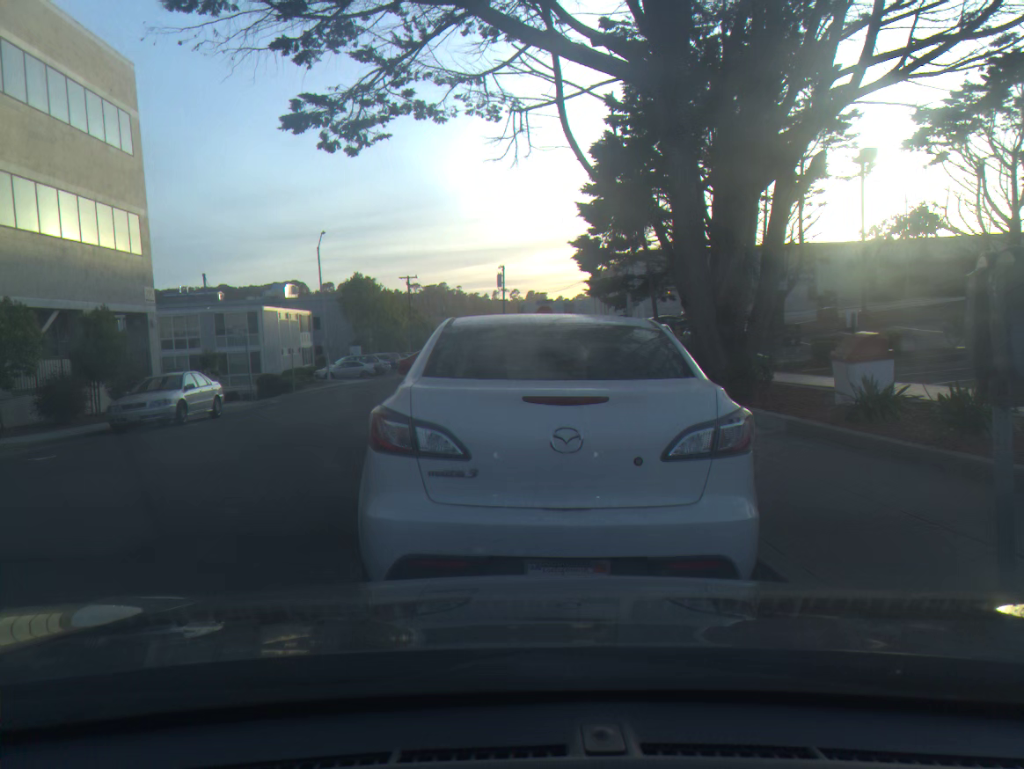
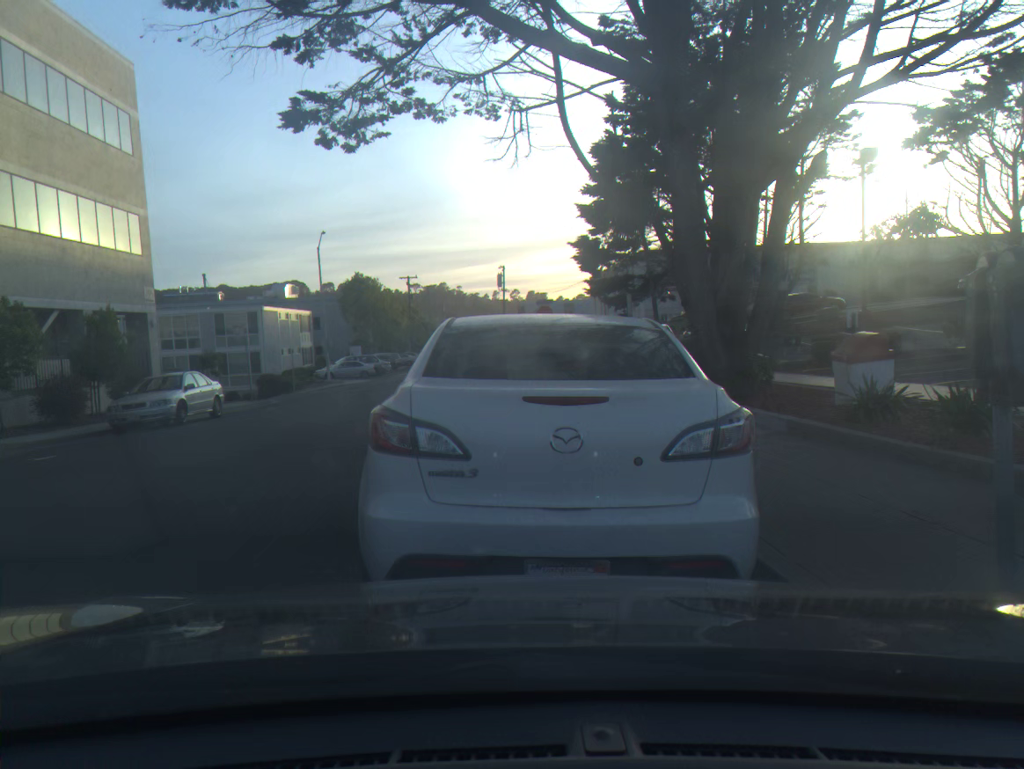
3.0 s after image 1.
(0.0, 0.0) m; 0°
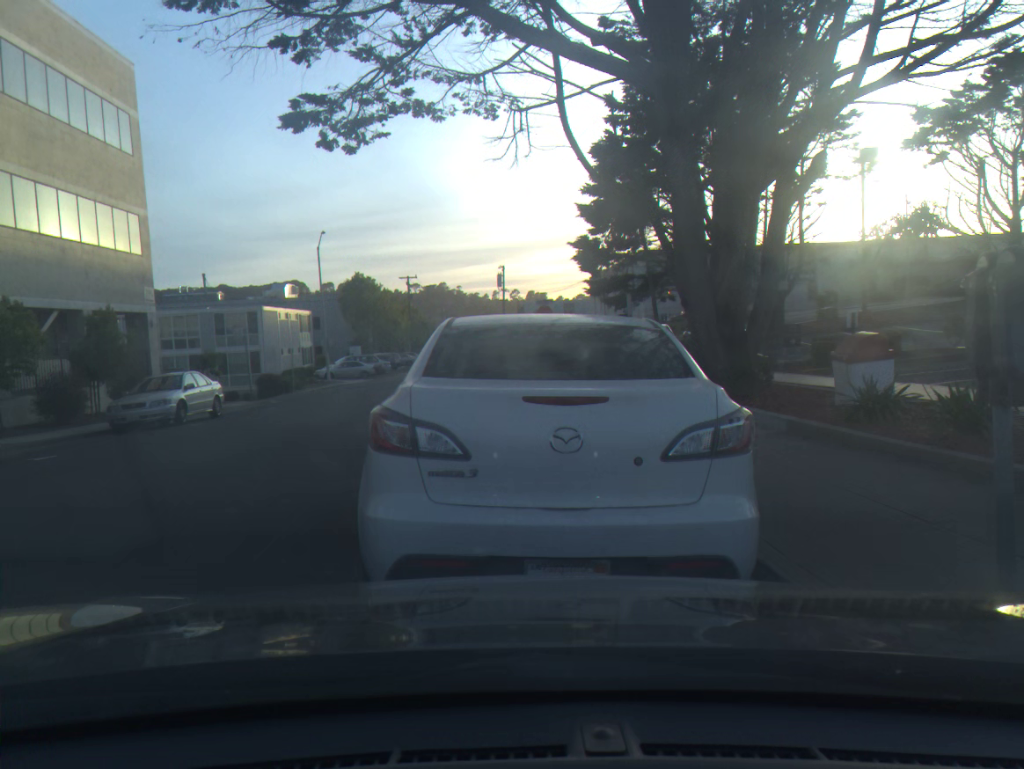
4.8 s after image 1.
(0.0, 0.0) m; 0°
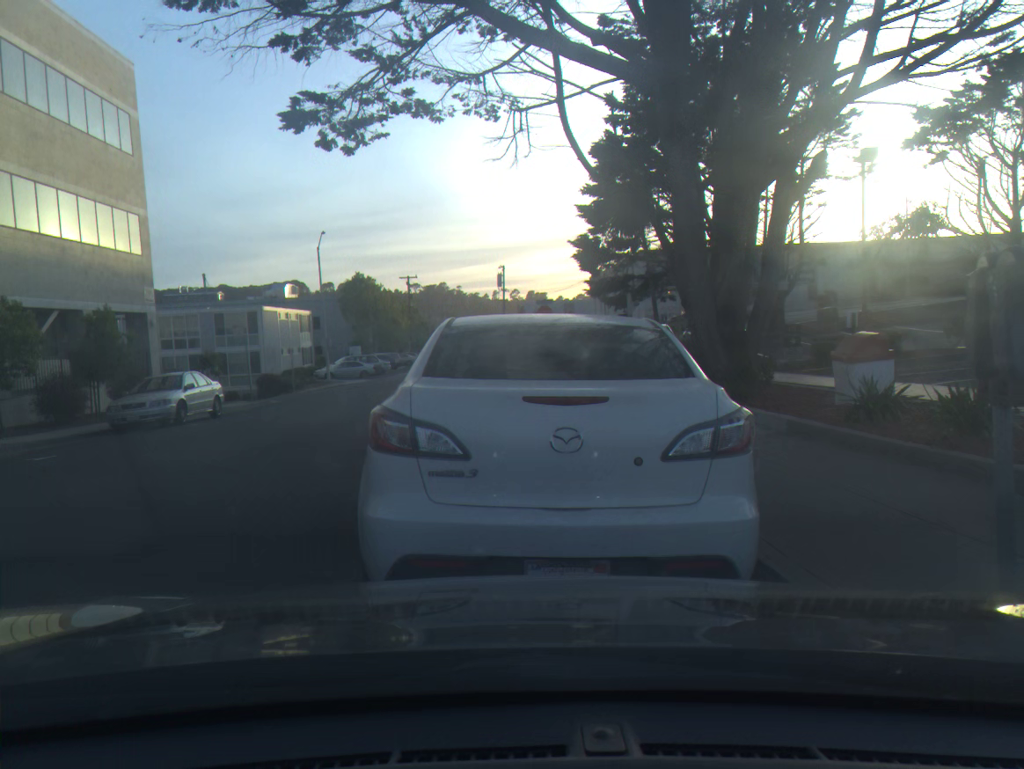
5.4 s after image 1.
(0.0, 0.0) m; 0°
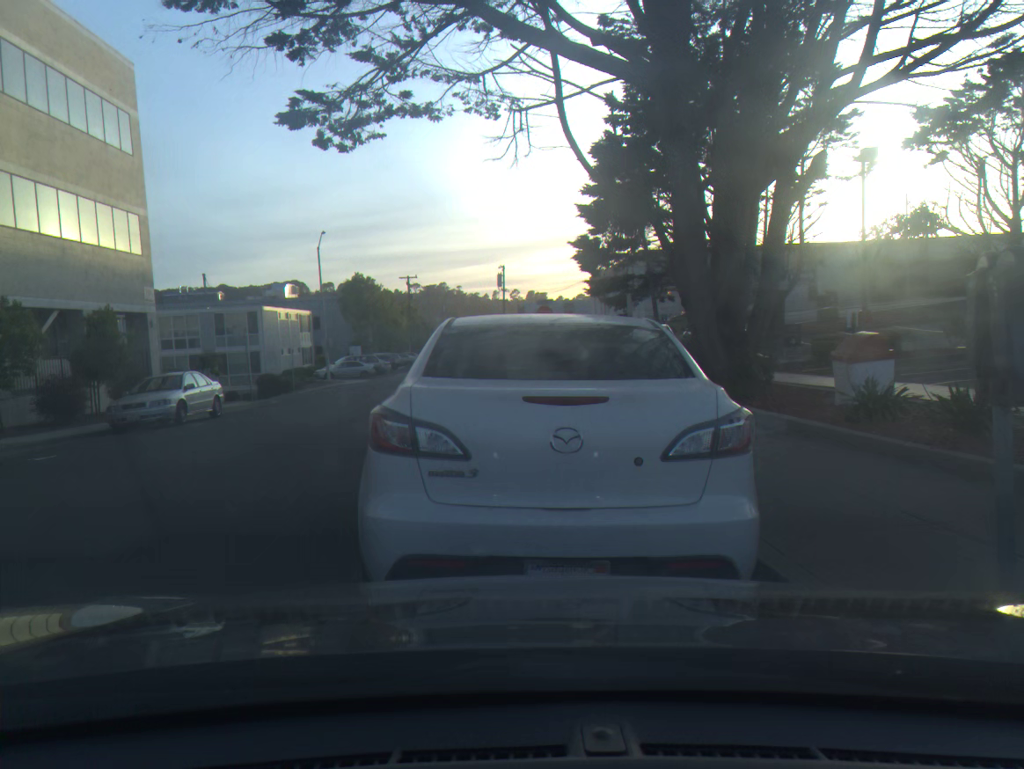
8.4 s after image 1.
(0.0, 0.0) m; 0°
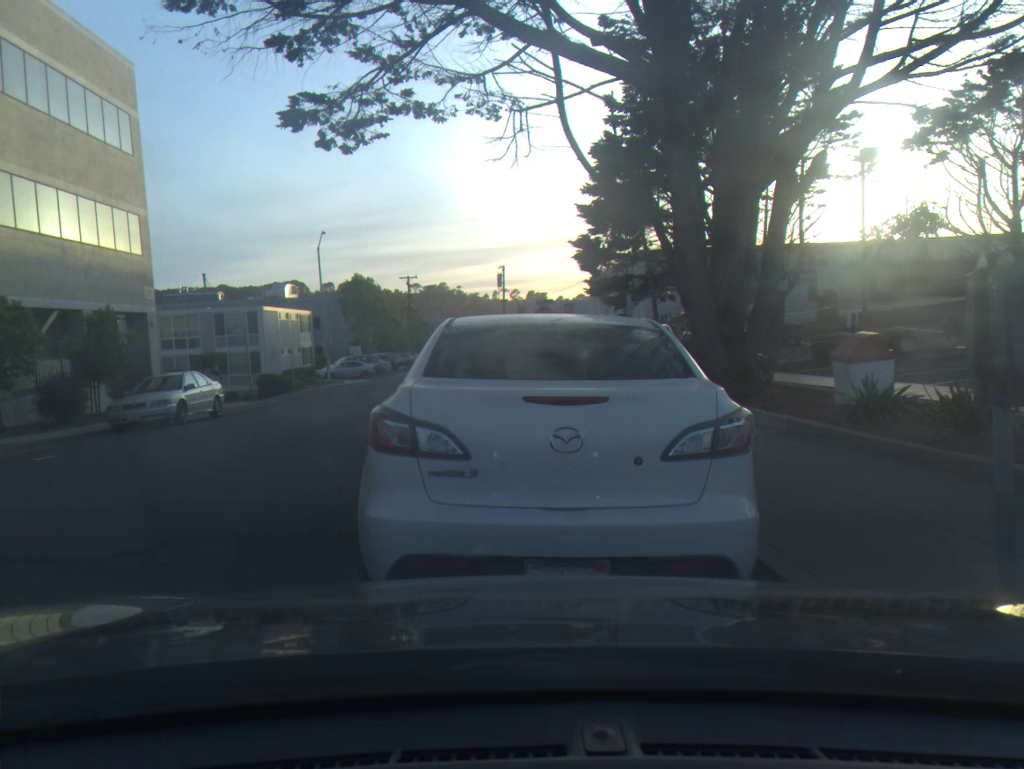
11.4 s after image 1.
(0.0, 0.0) m; 0°
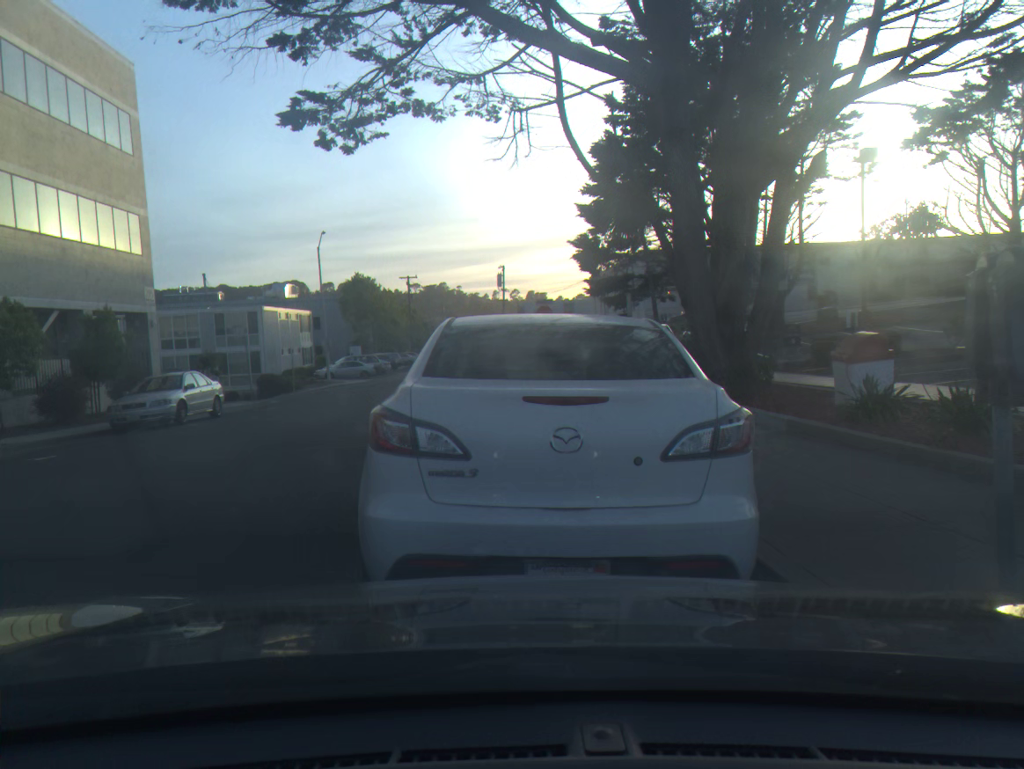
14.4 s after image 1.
(0.0, 0.0) m; 0°
